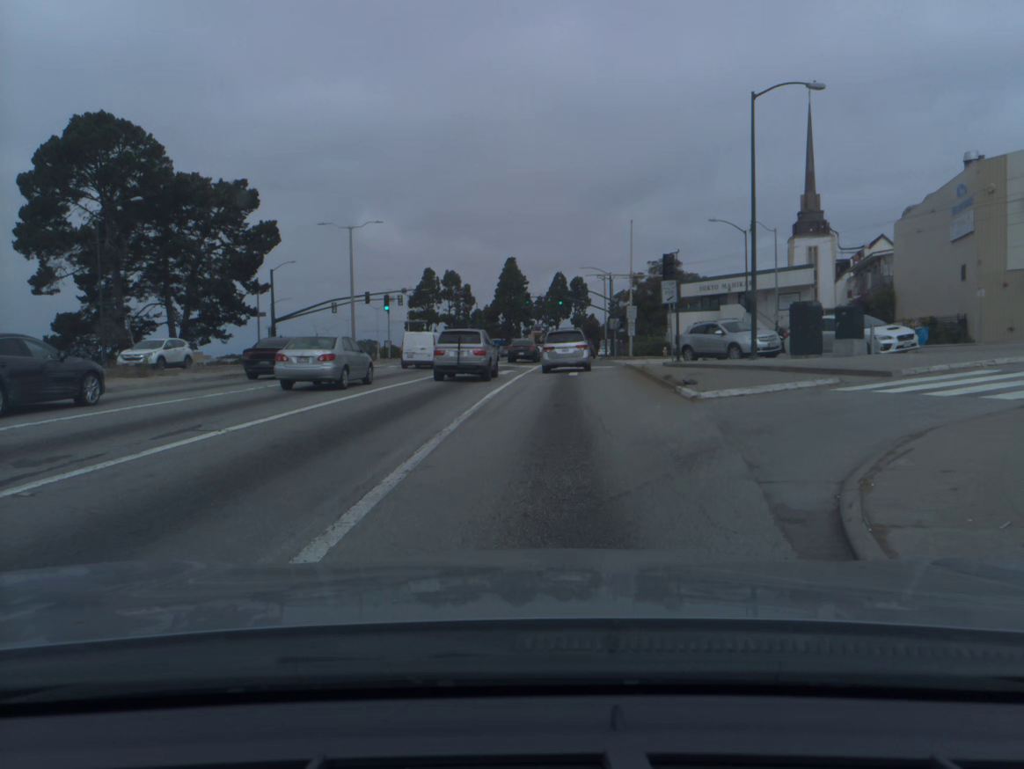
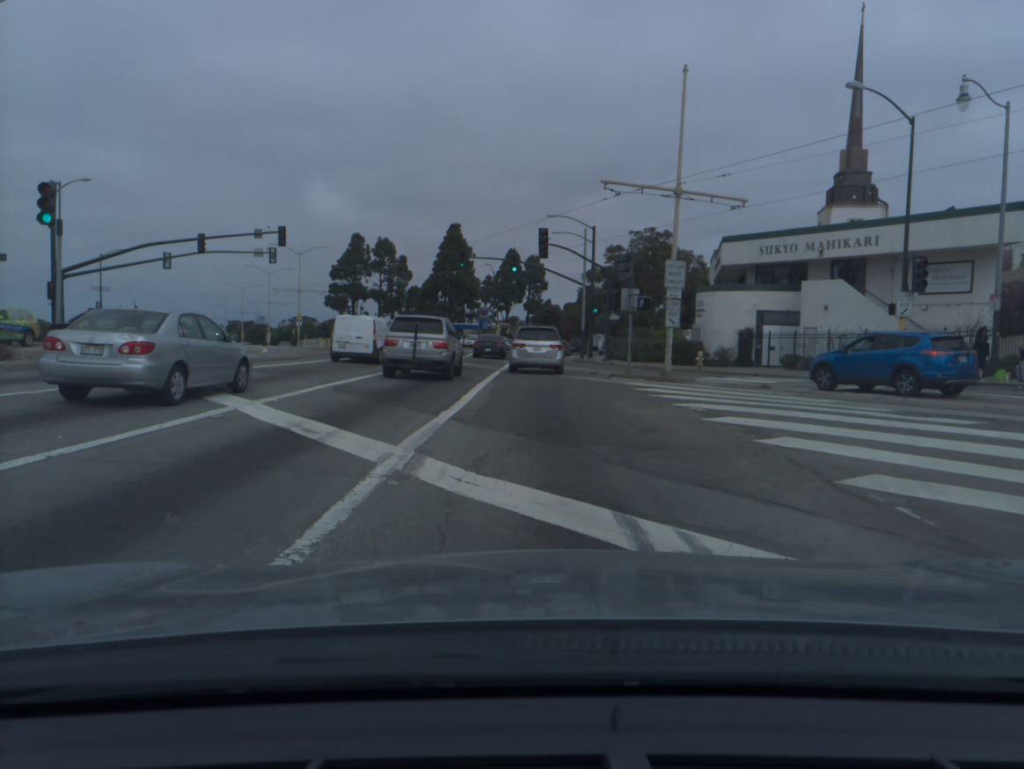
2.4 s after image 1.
(+1.2, +32.7) m; +3°
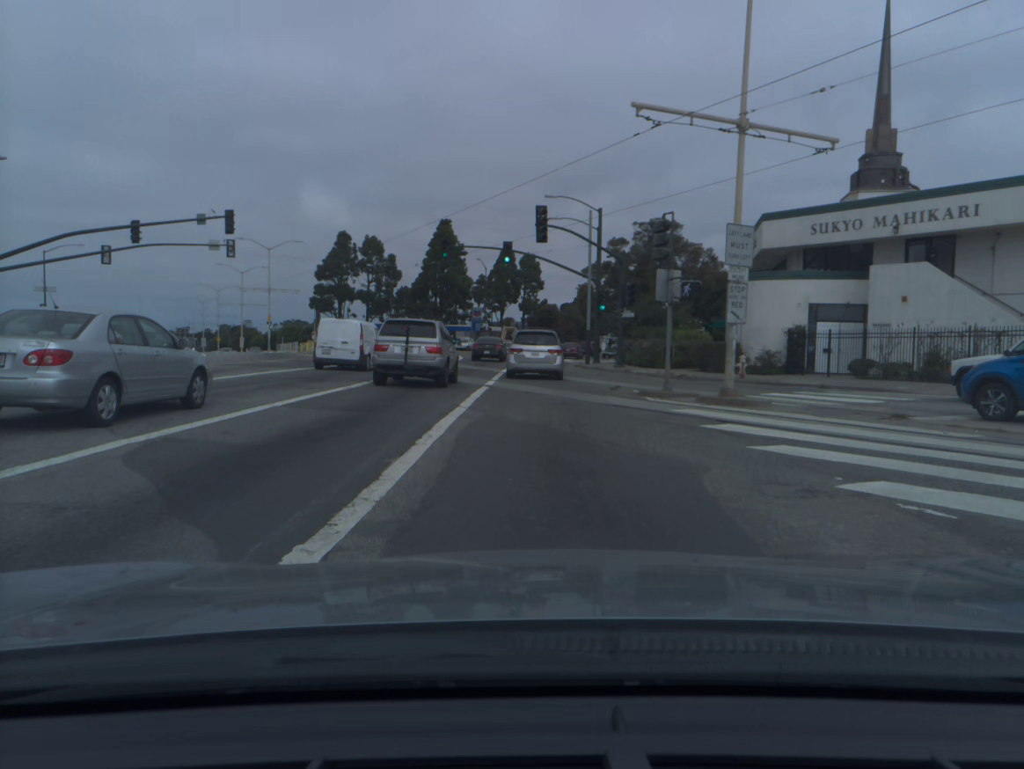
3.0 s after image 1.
(+0.1, +8.4) m; +1°
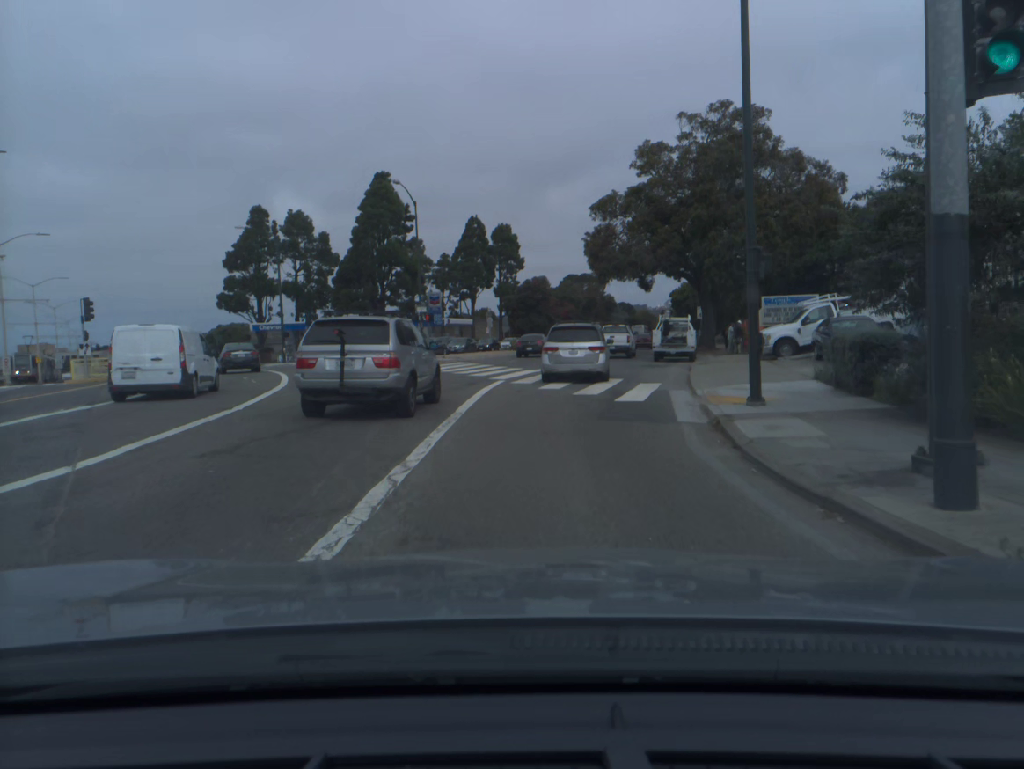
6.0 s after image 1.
(+0.4, +41.7) m; +2°
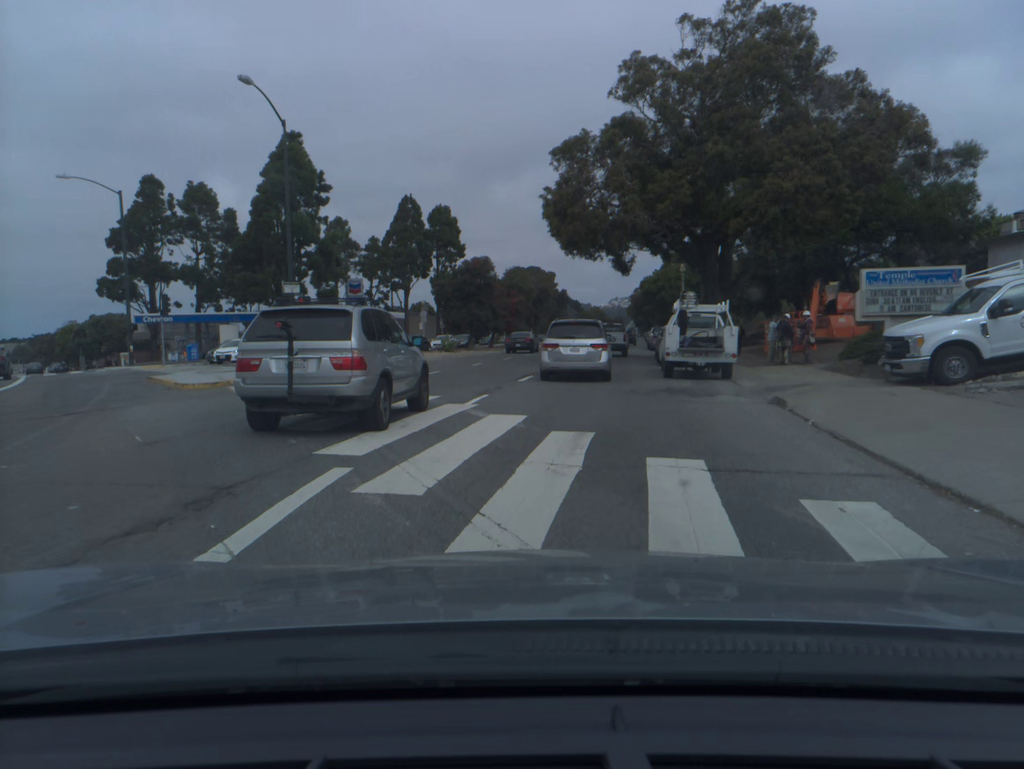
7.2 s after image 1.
(+0.3, +16.2) m; +4°
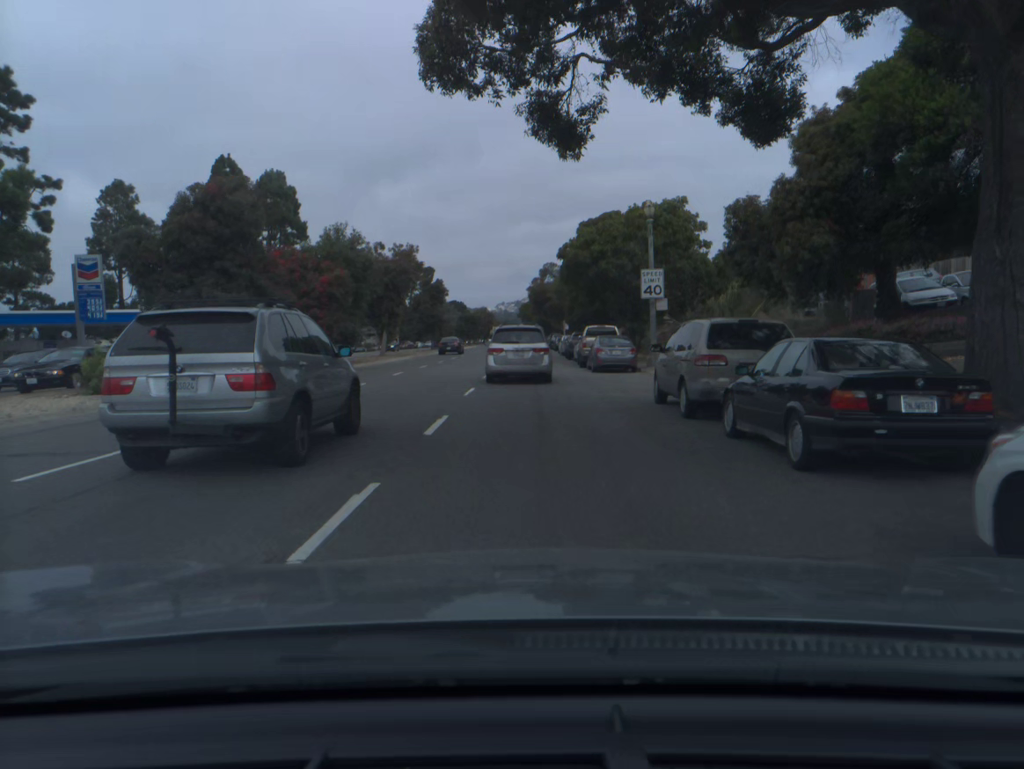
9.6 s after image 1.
(+2.5, +31.9) m; +8°
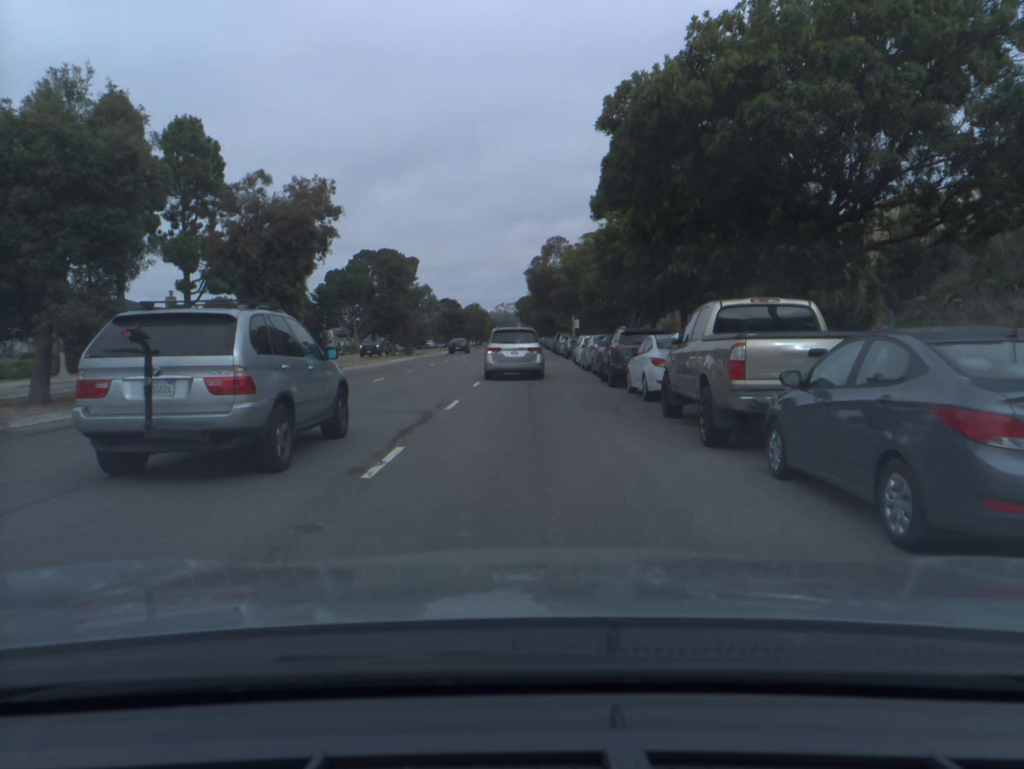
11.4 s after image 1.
(+0.1, +25.5) m; 0°
